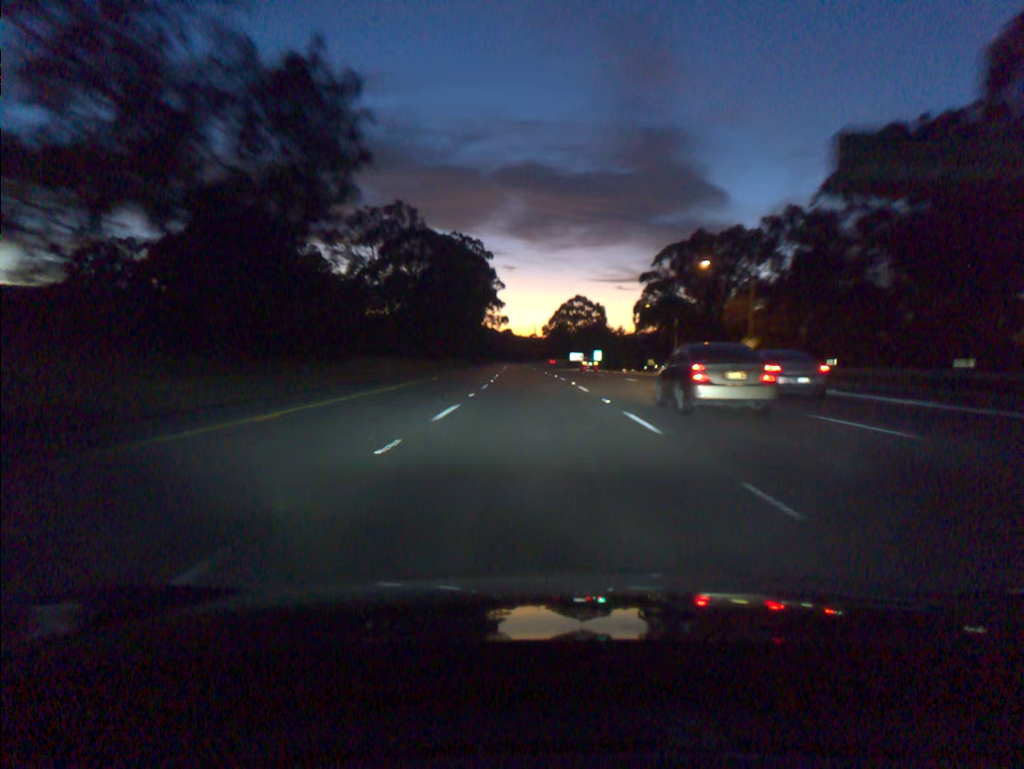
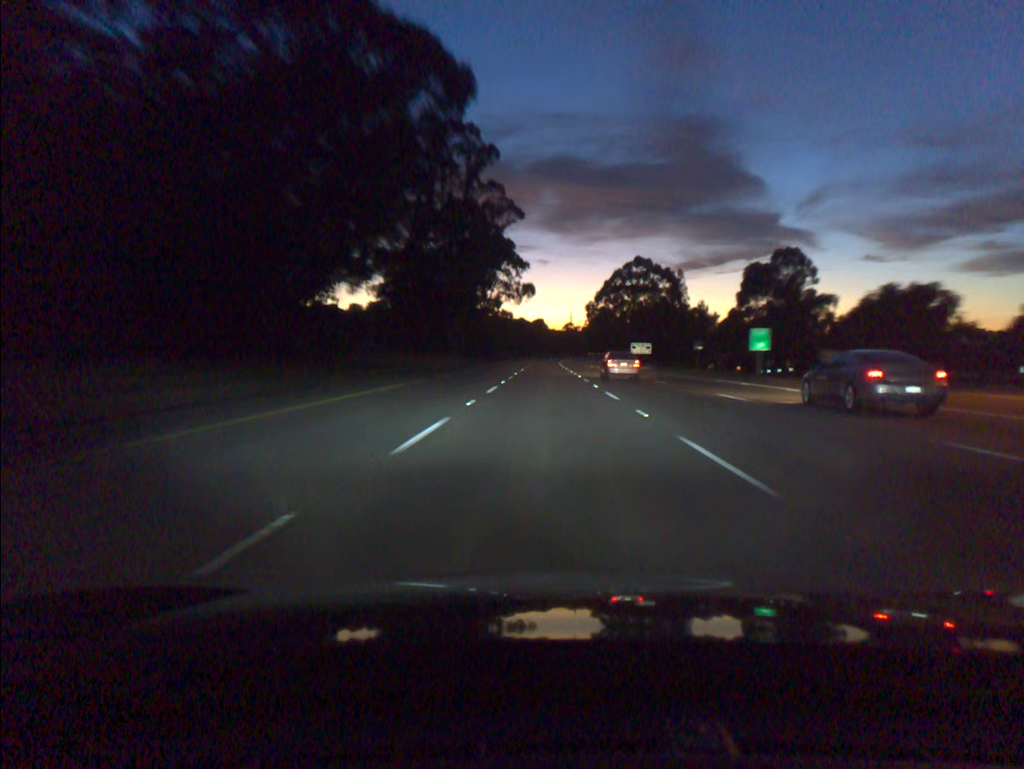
(-2.6, +92.5) m; -2°
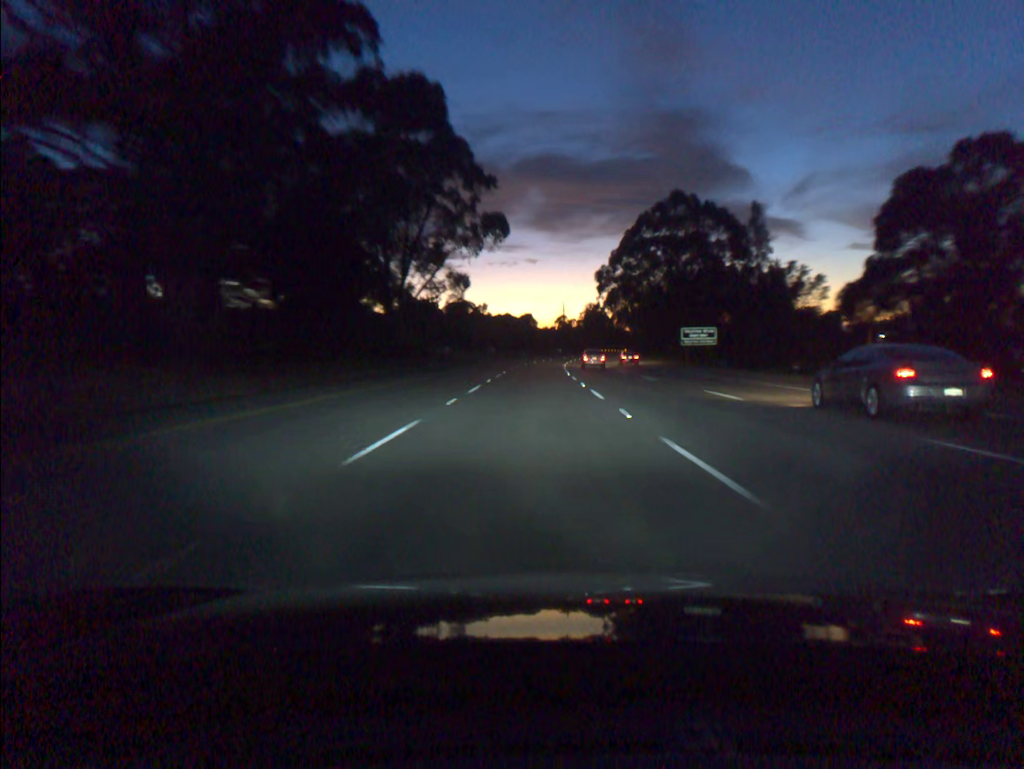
(+0.7, +73.8) m; +1°
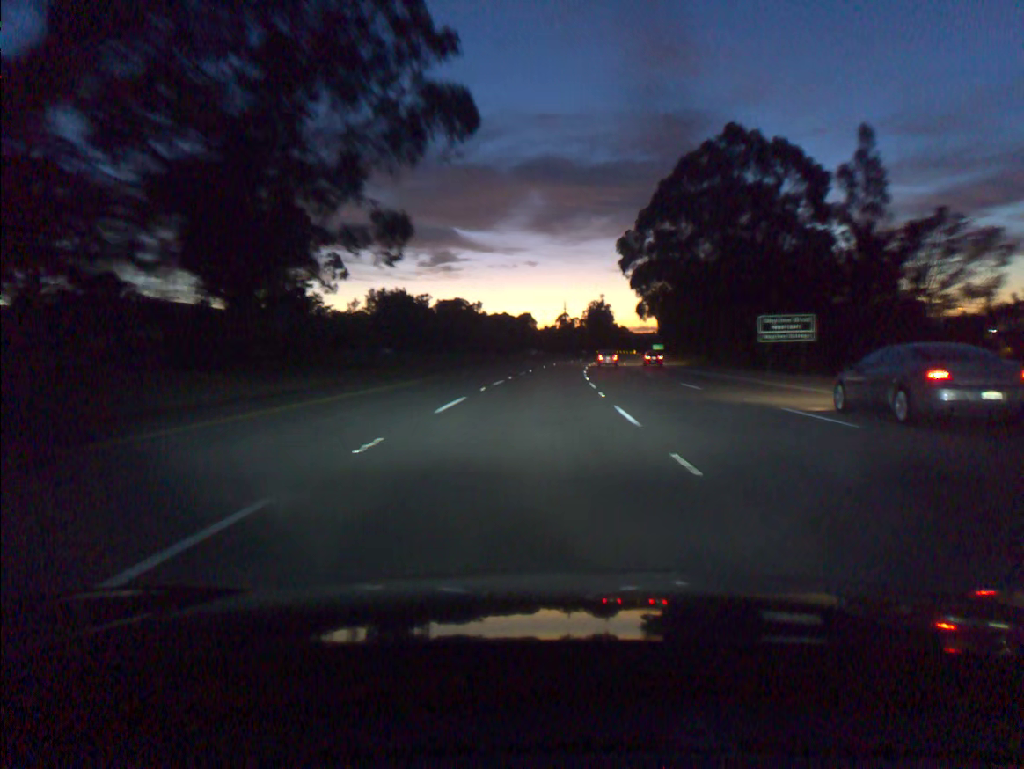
(0.0, +36.7) m; 0°
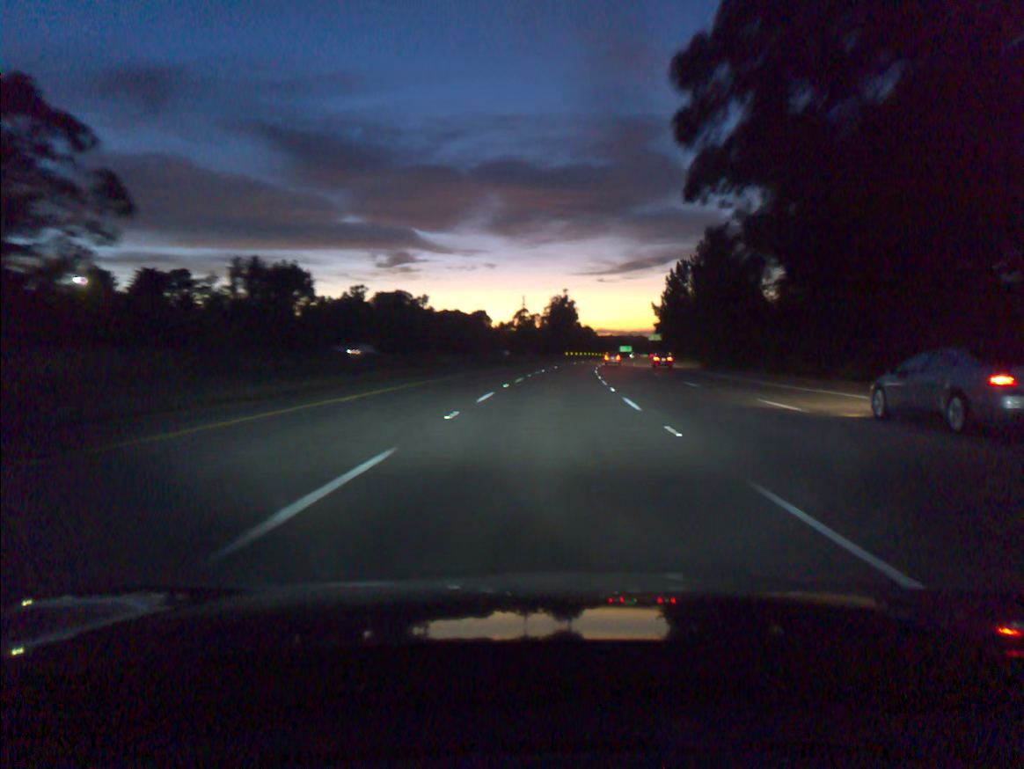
(+1.1, +55.0) m; +3°
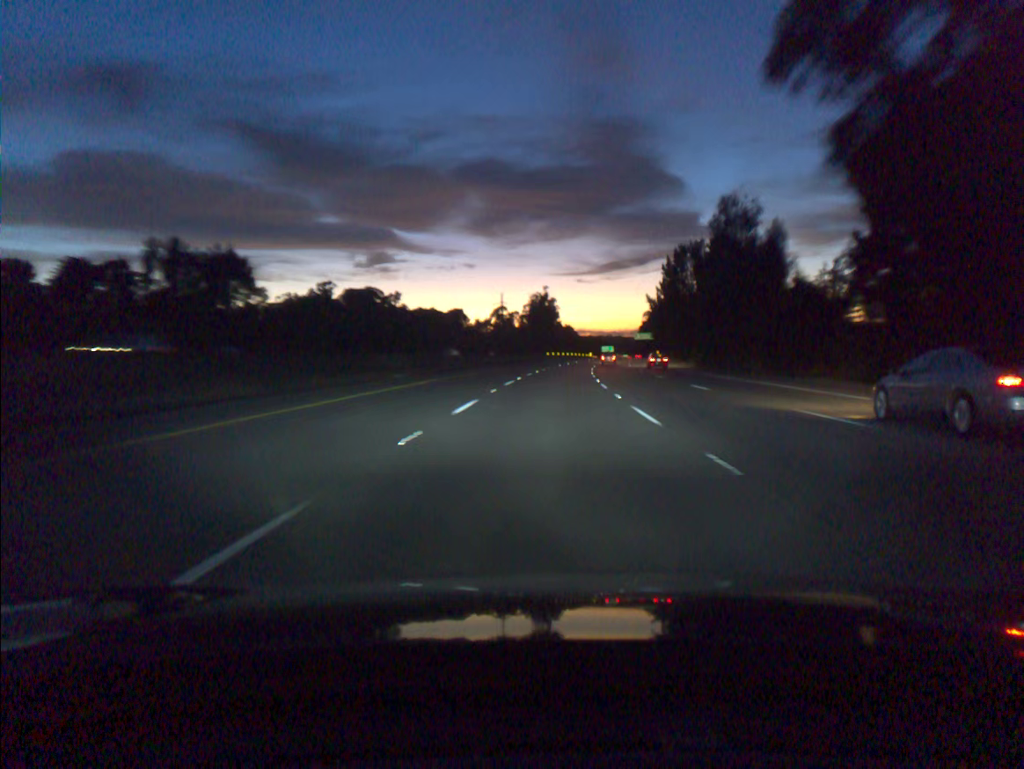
(+0.2, +18.3) m; +1°
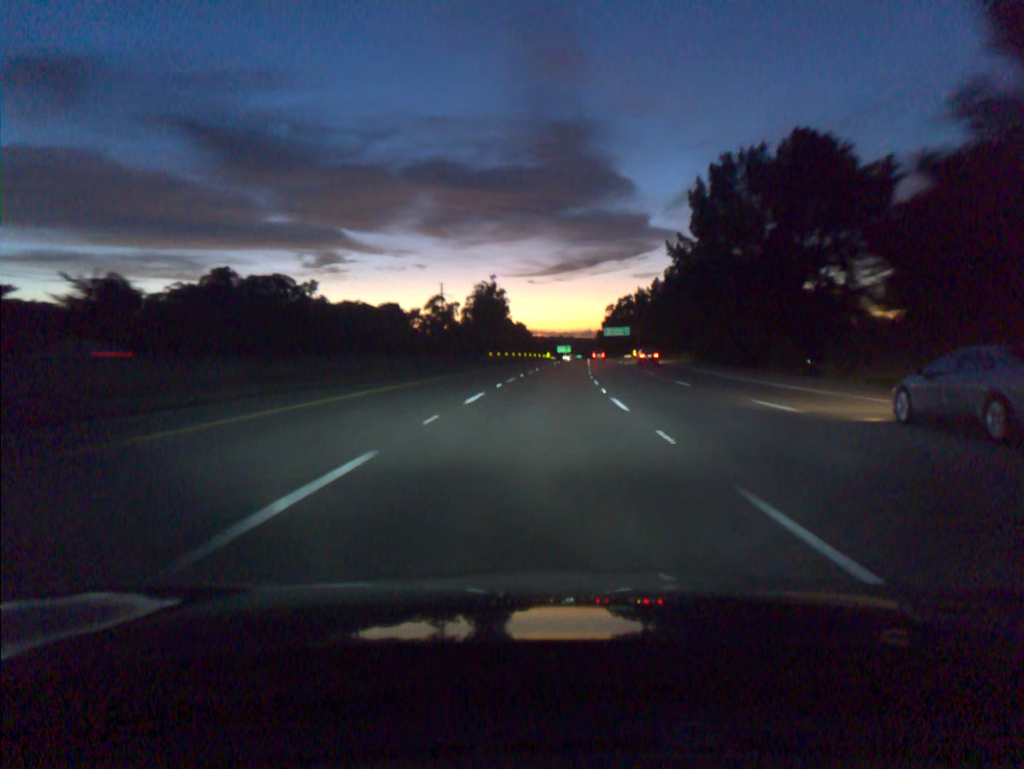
(+1.8, +54.9) m; +4°
